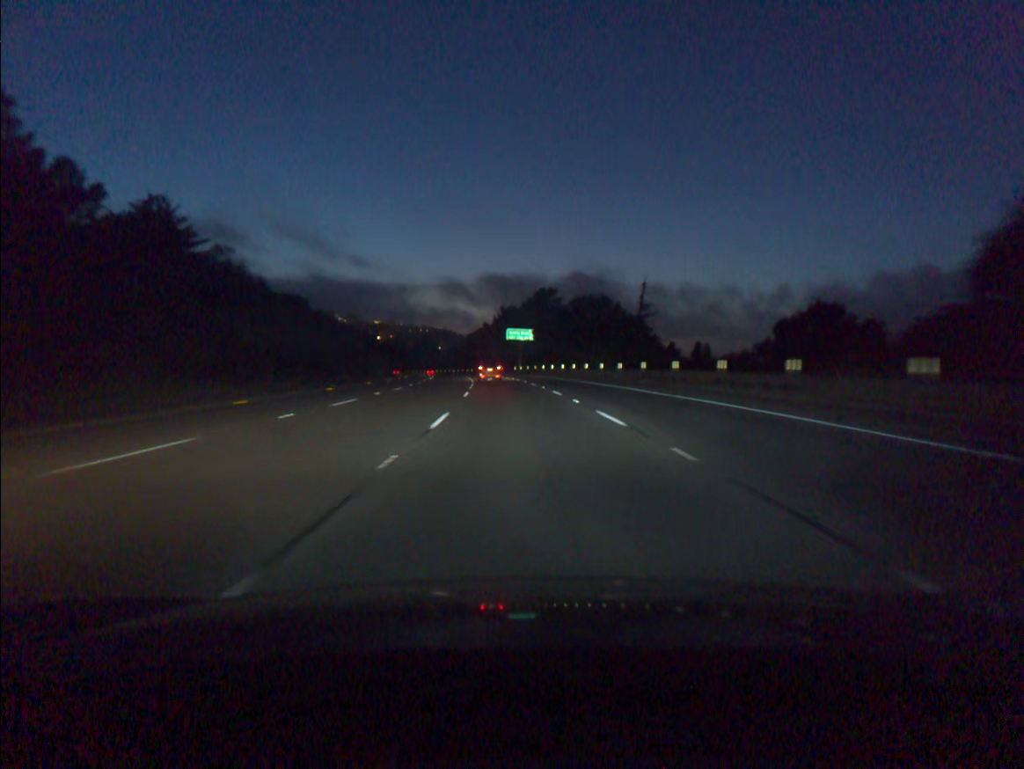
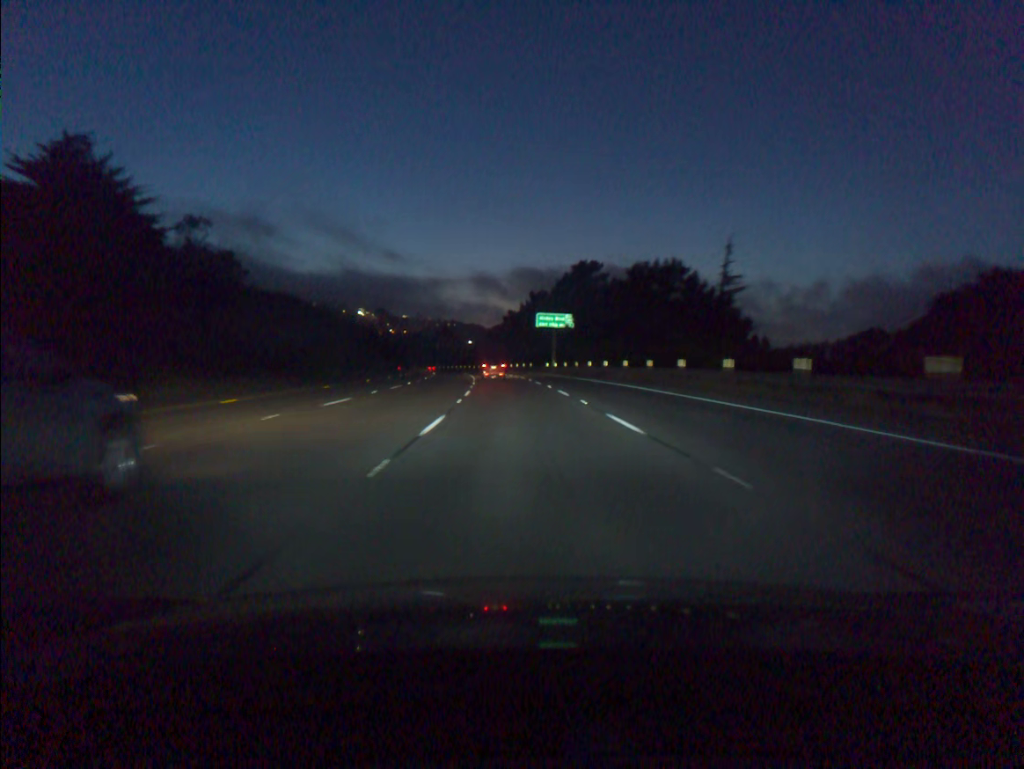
(-0.5, +31.1) m; -2°
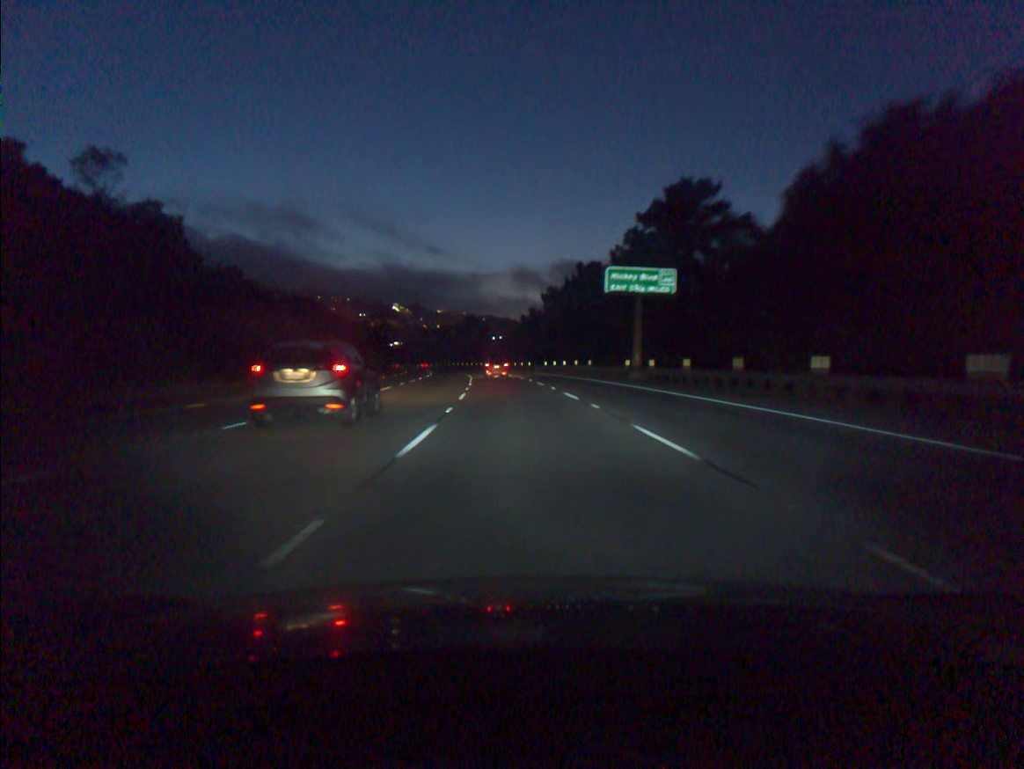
(-1.1, +46.7) m; -3°
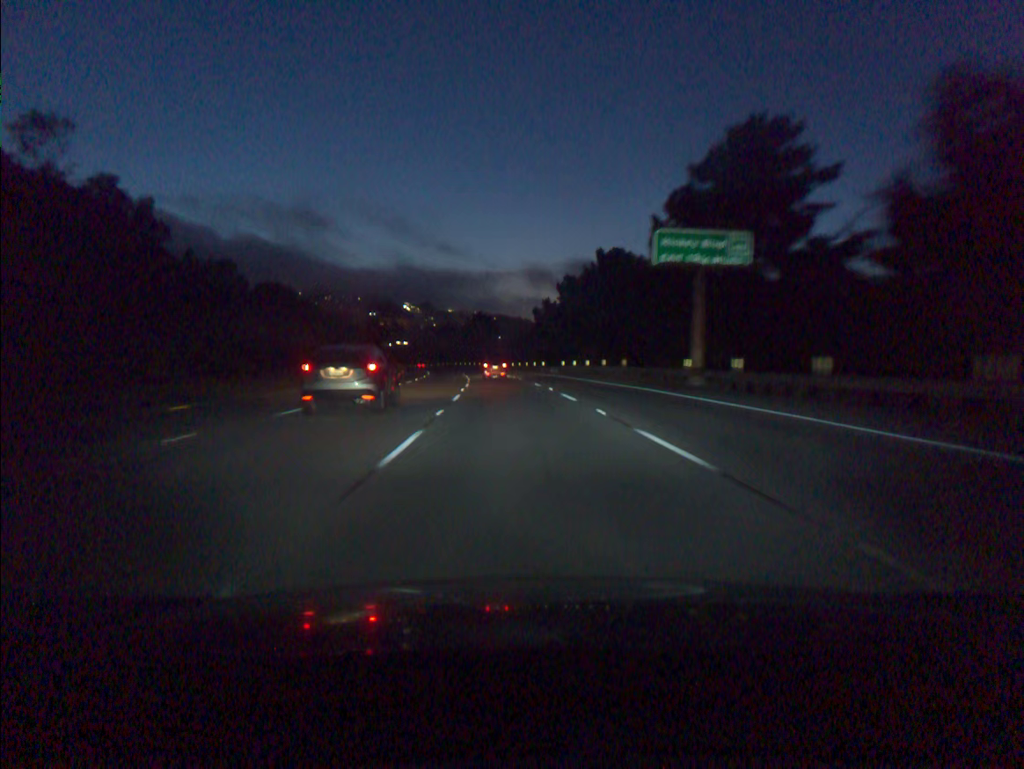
(-0.1, +15.6) m; -1°
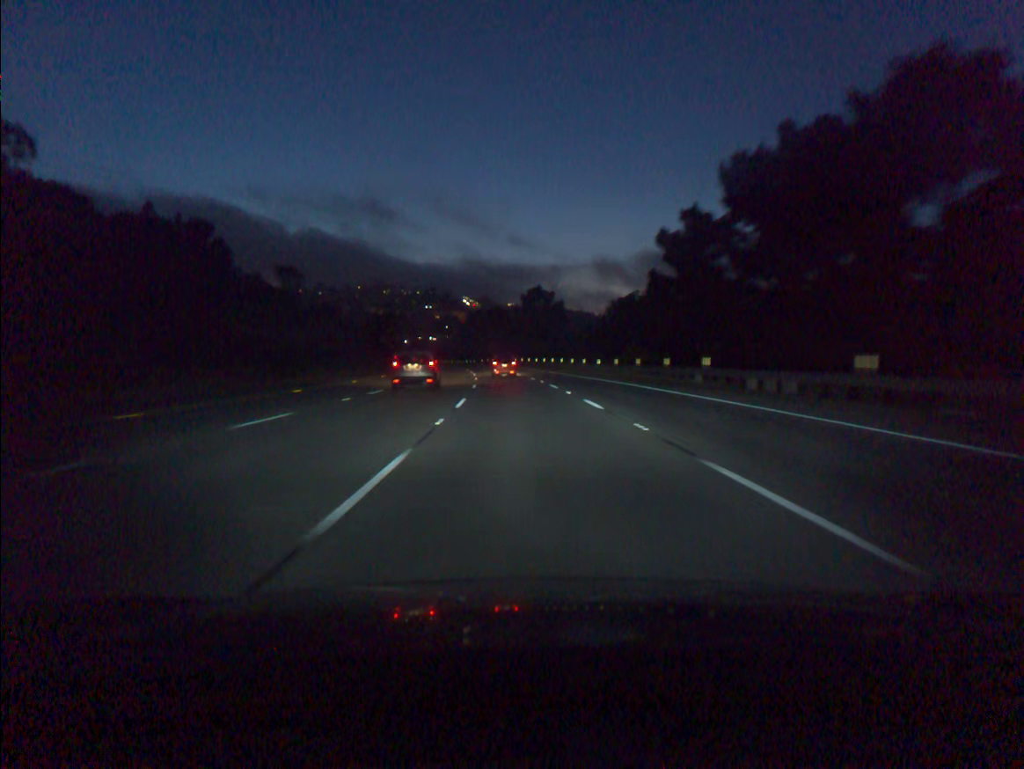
(-2.4, +62.2) m; -4°
